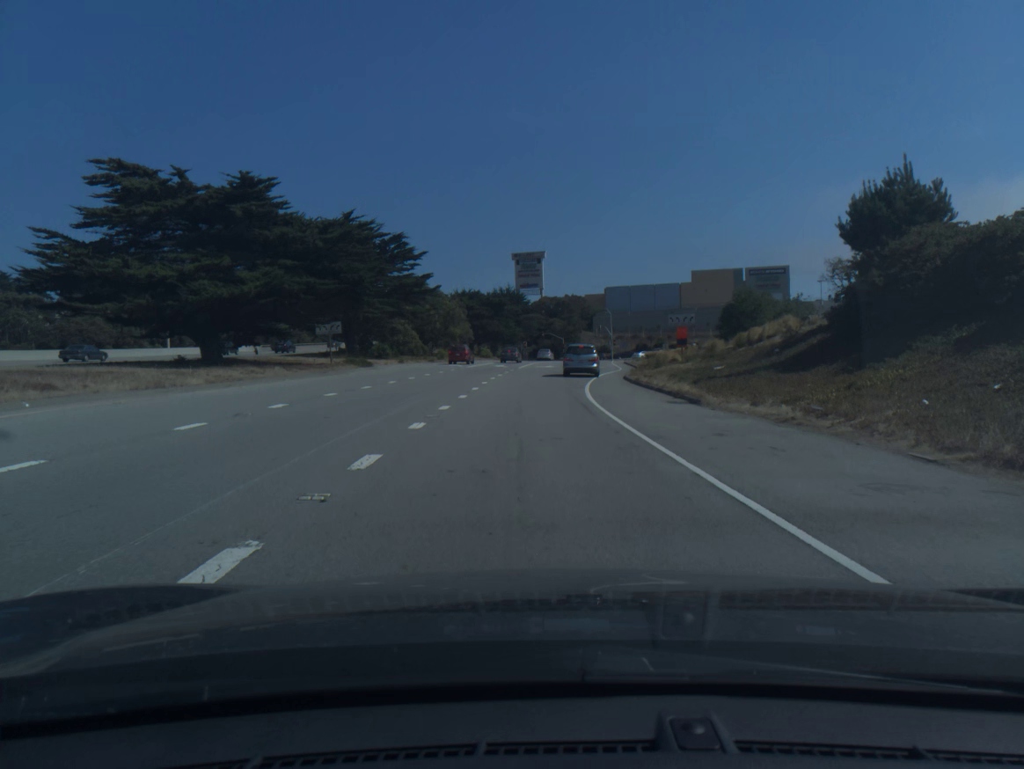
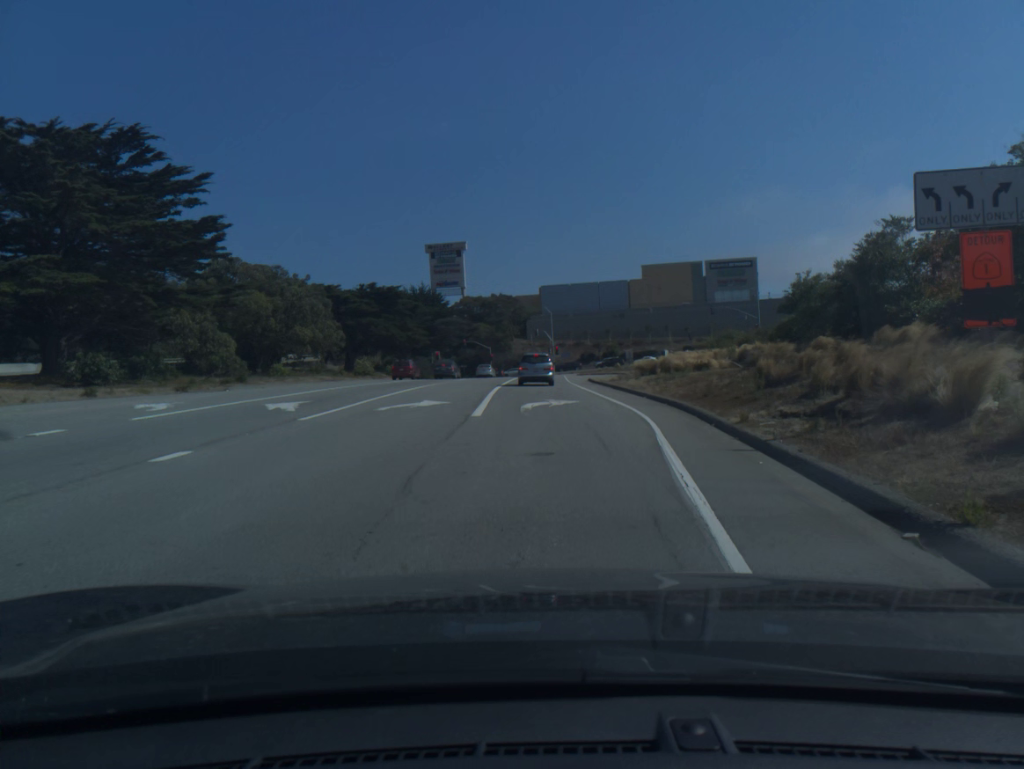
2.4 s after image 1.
(+2.0, +39.2) m; +5°
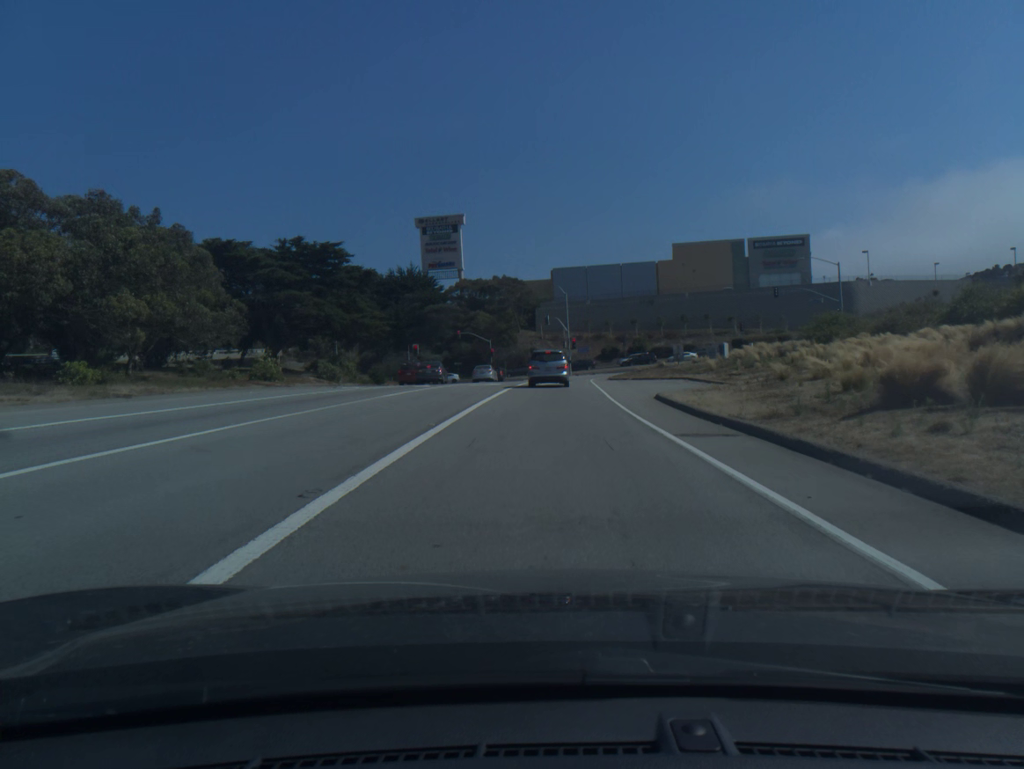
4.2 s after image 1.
(-0.1, +27.5) m; -1°
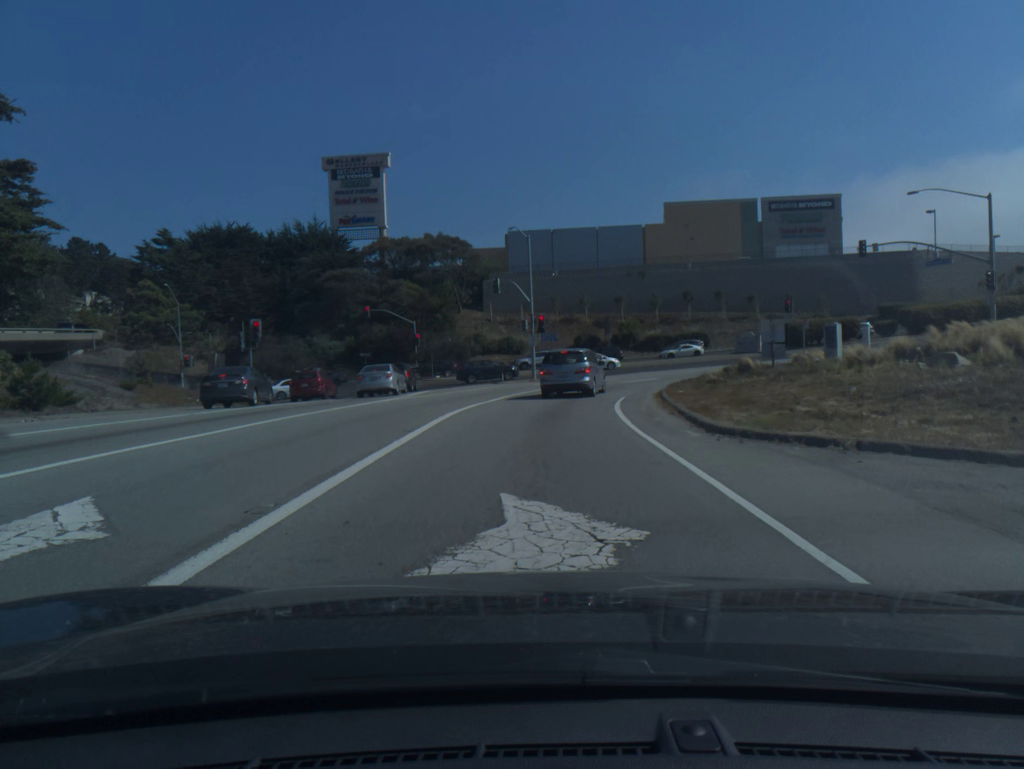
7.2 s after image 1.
(+0.7, +37.1) m; +3°
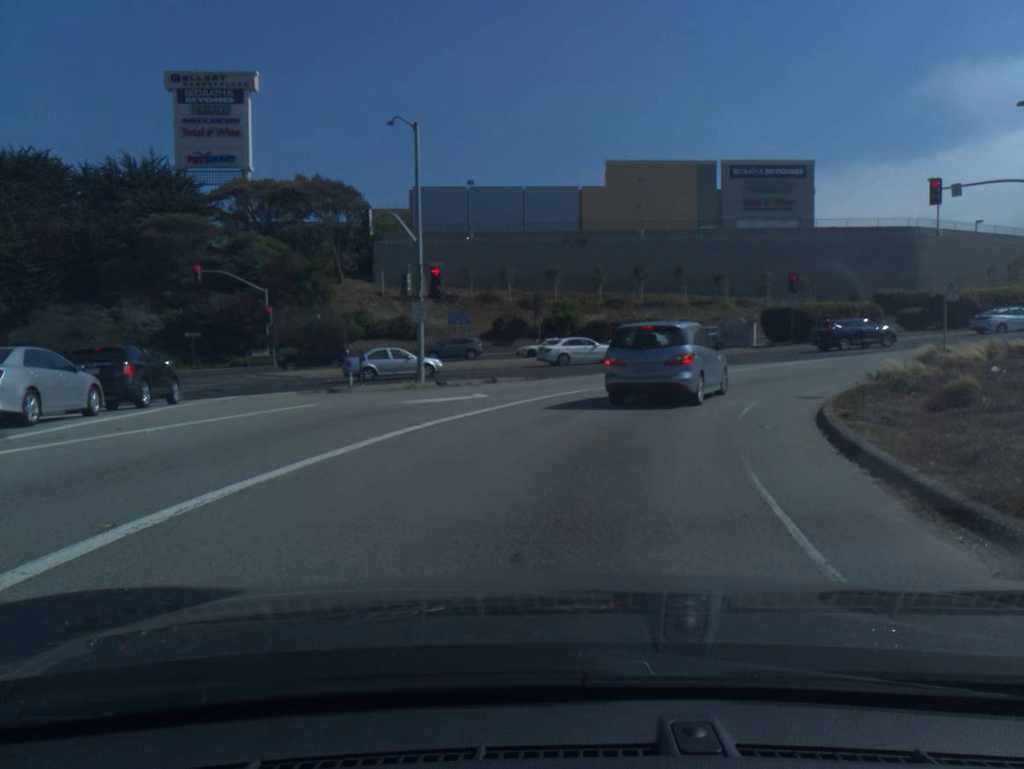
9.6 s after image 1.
(+0.7, +22.4) m; +6°
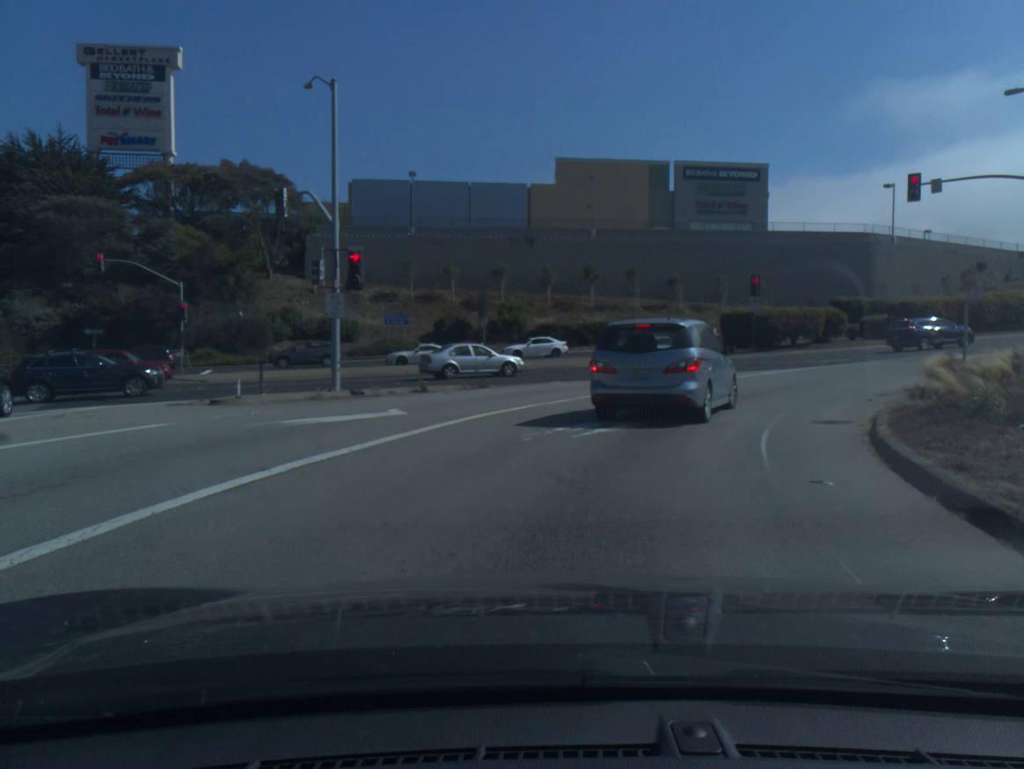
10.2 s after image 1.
(+0.1, +4.5) m; +4°
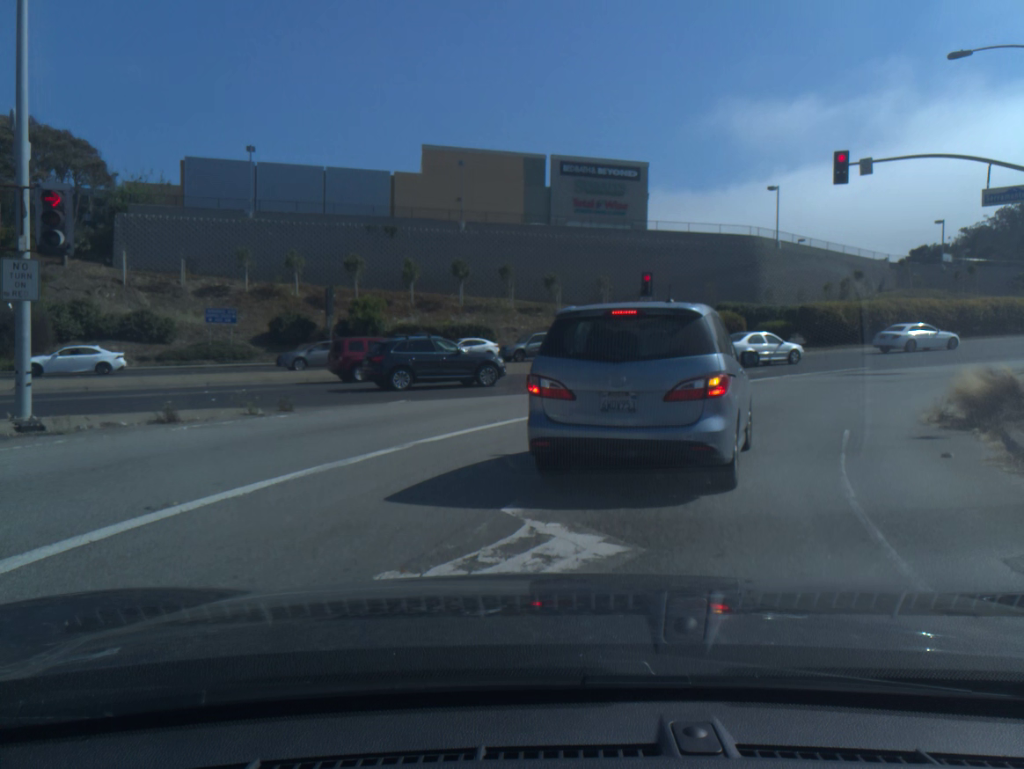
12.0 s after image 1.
(+0.7, +8.5) m; +11°
